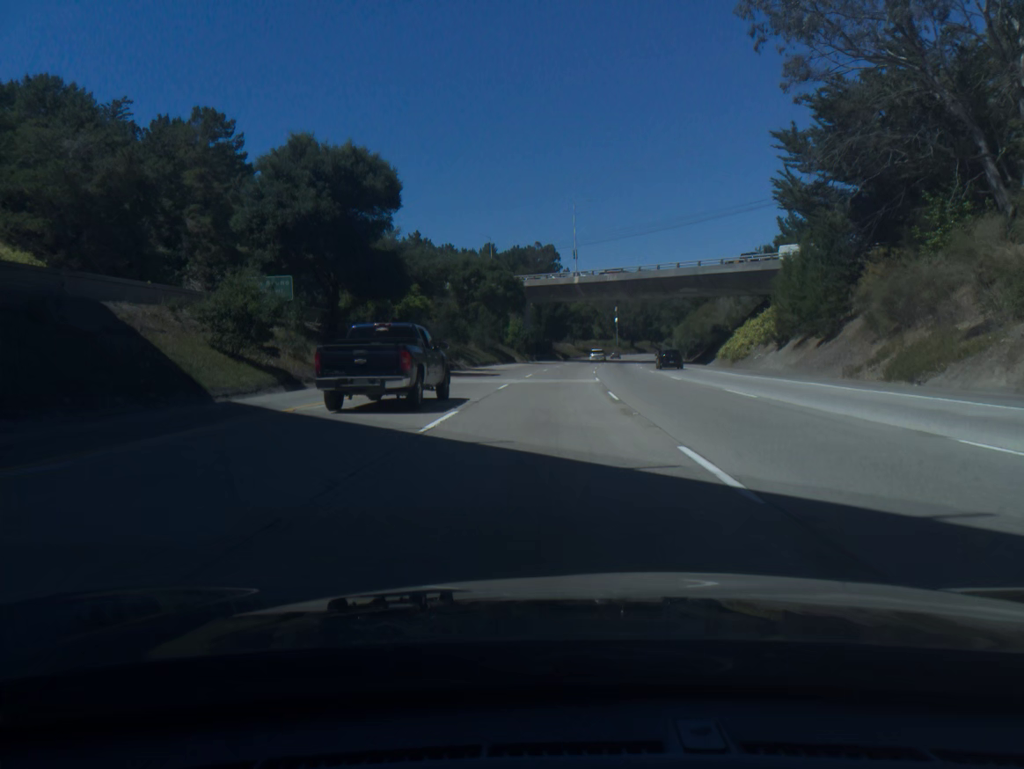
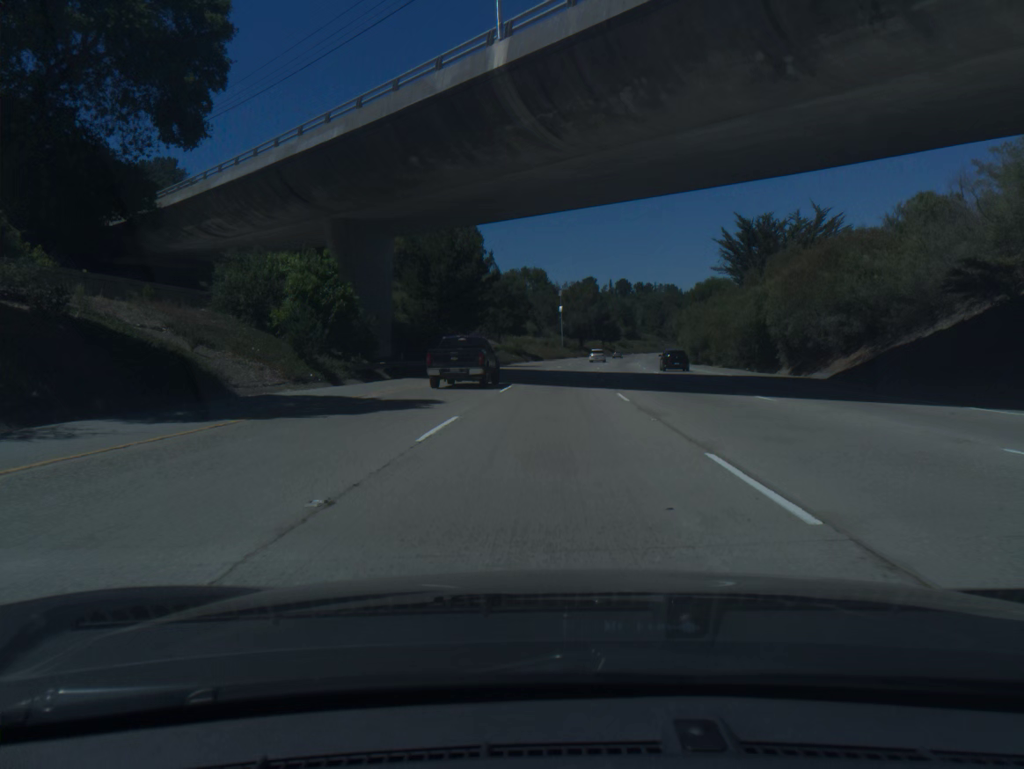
(+4.6, +73.6) m; +7°
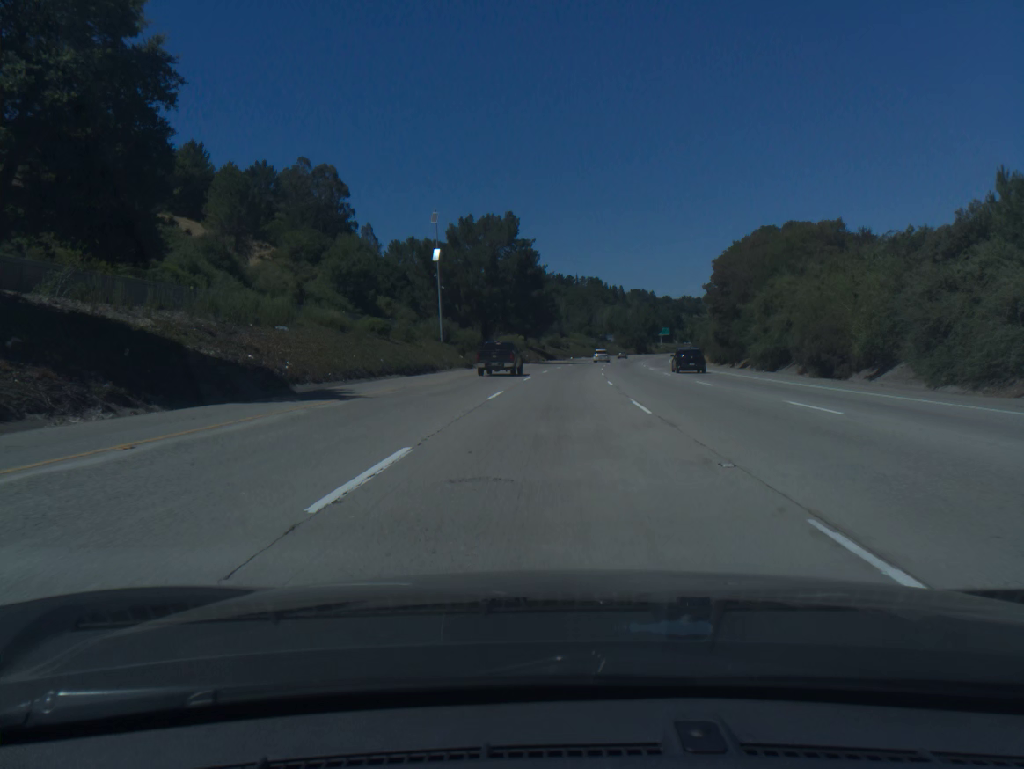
(+5.7, +92.2) m; +7°
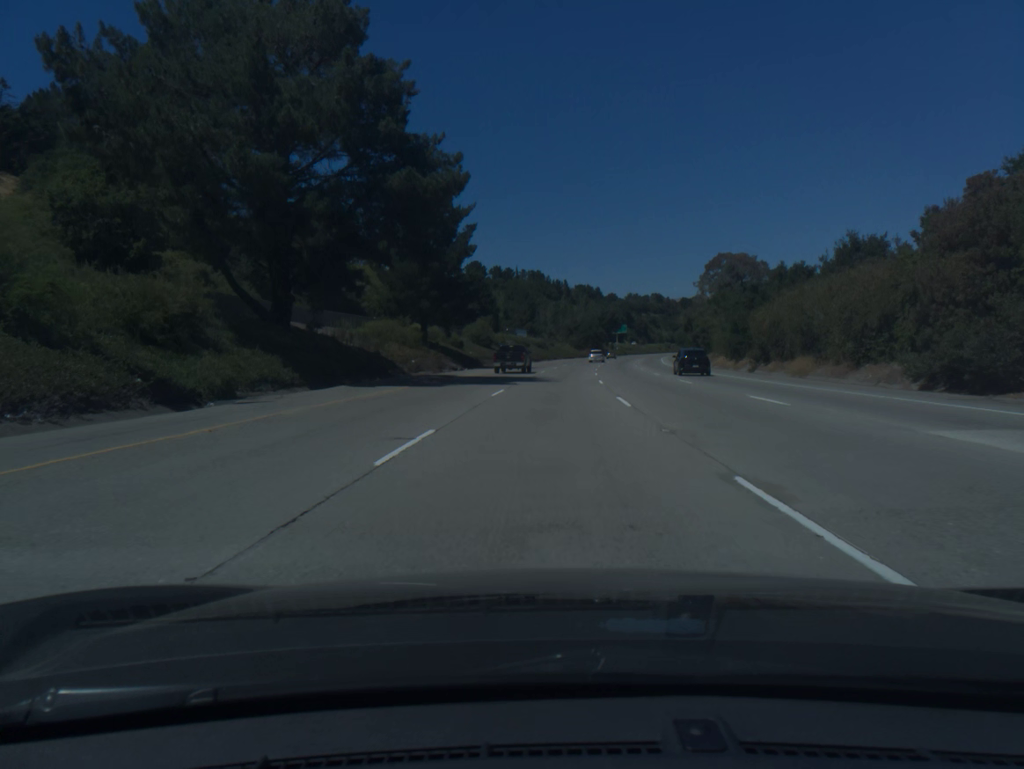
(+2.1, +55.5) m; +4°
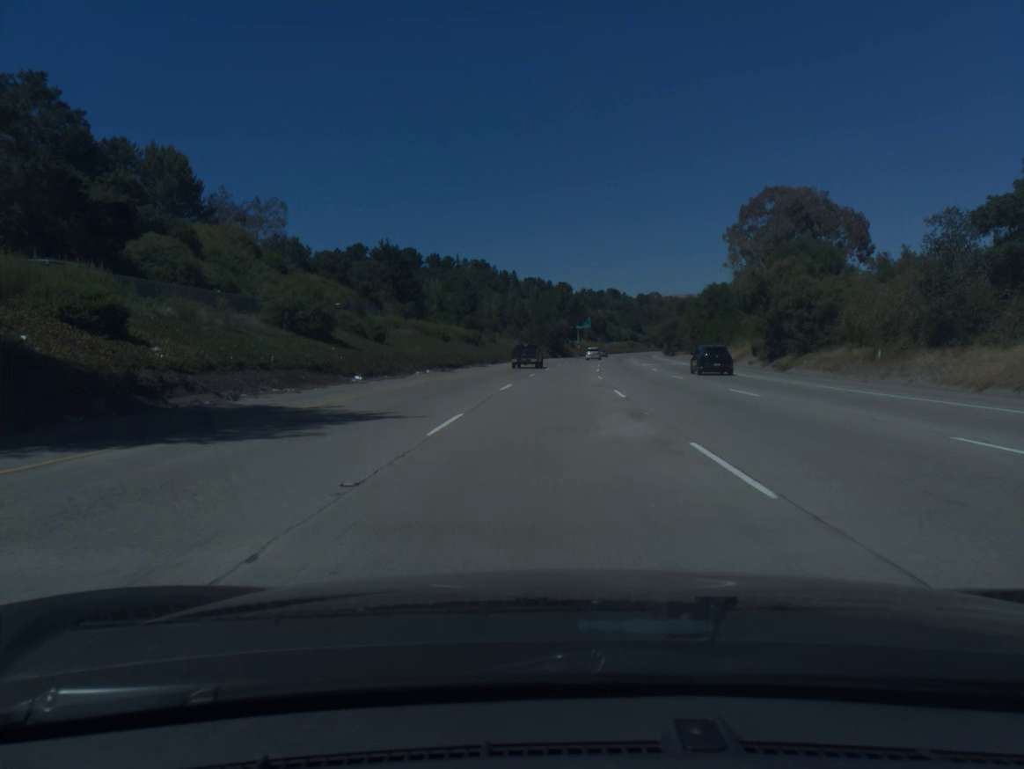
(+1.8, +55.5) m; +4°
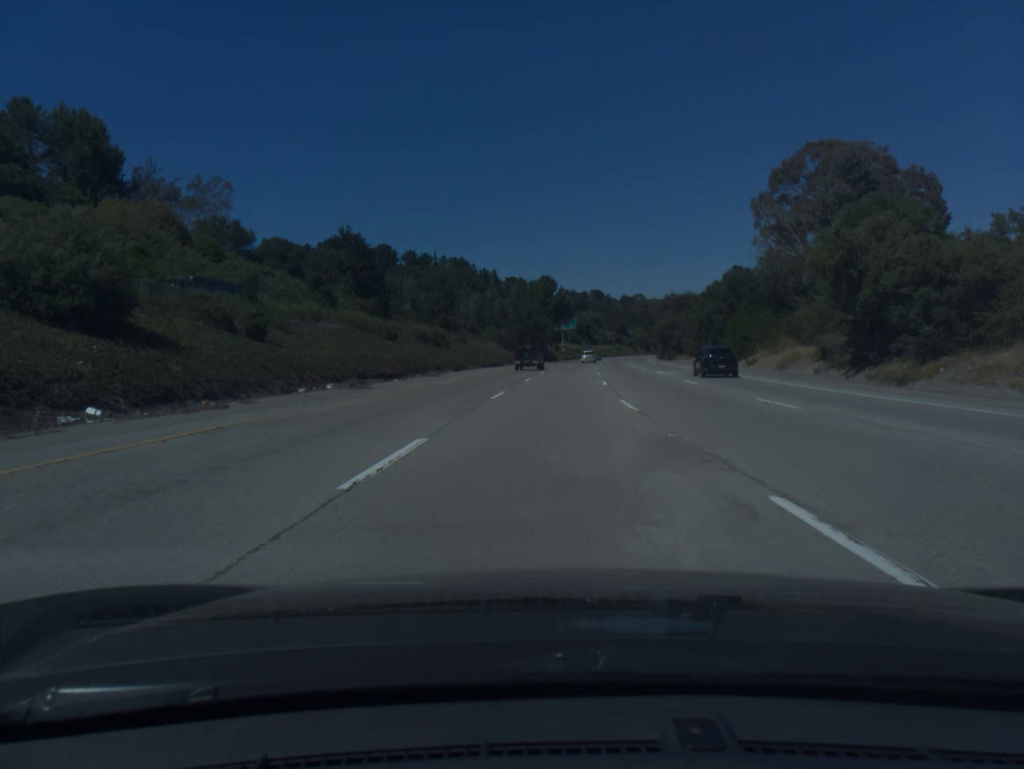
(+0.2, +18.5) m; +1°
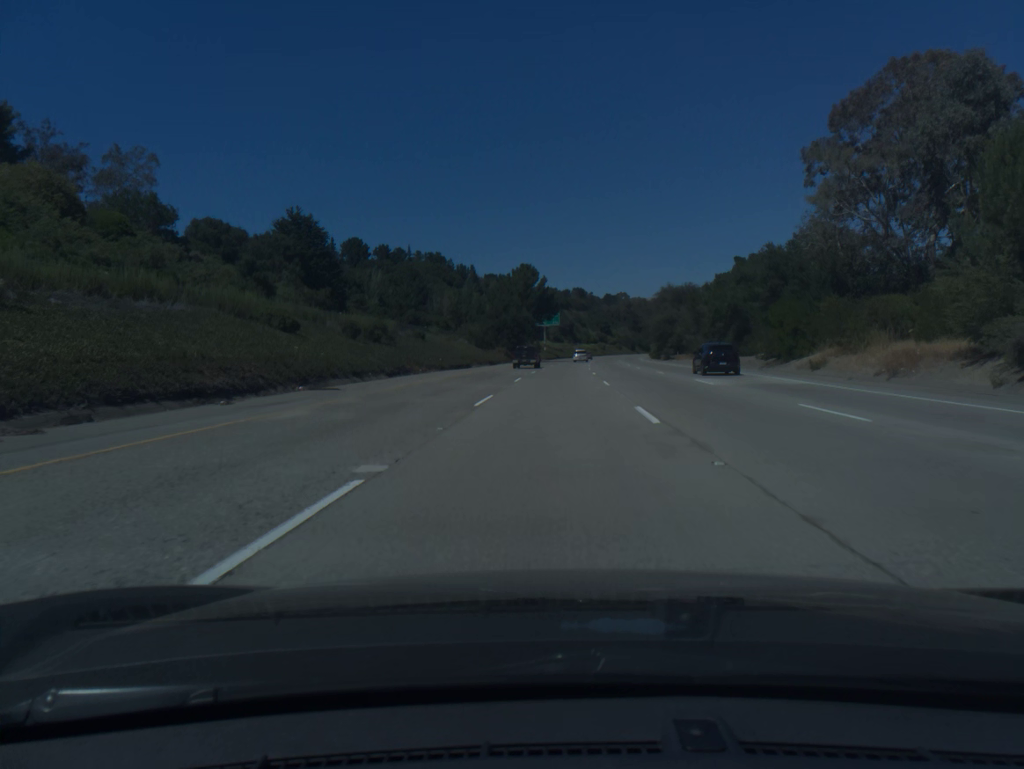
(+0.2, +18.5) m; +1°
